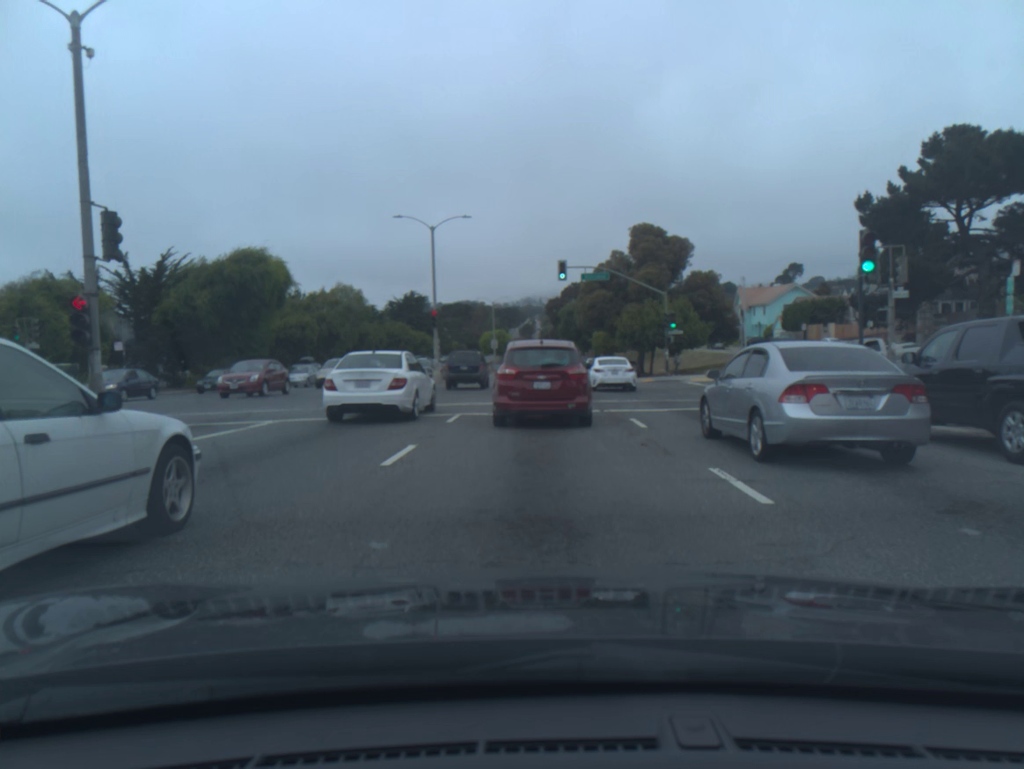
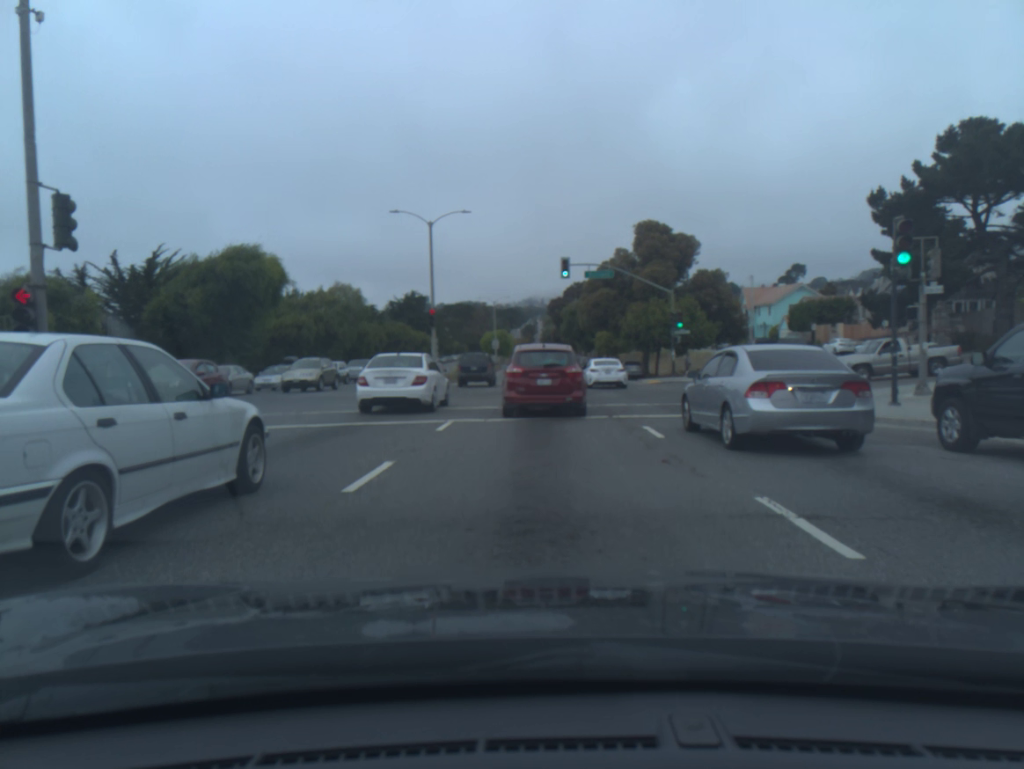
(0.0, +1.7) m; 0°
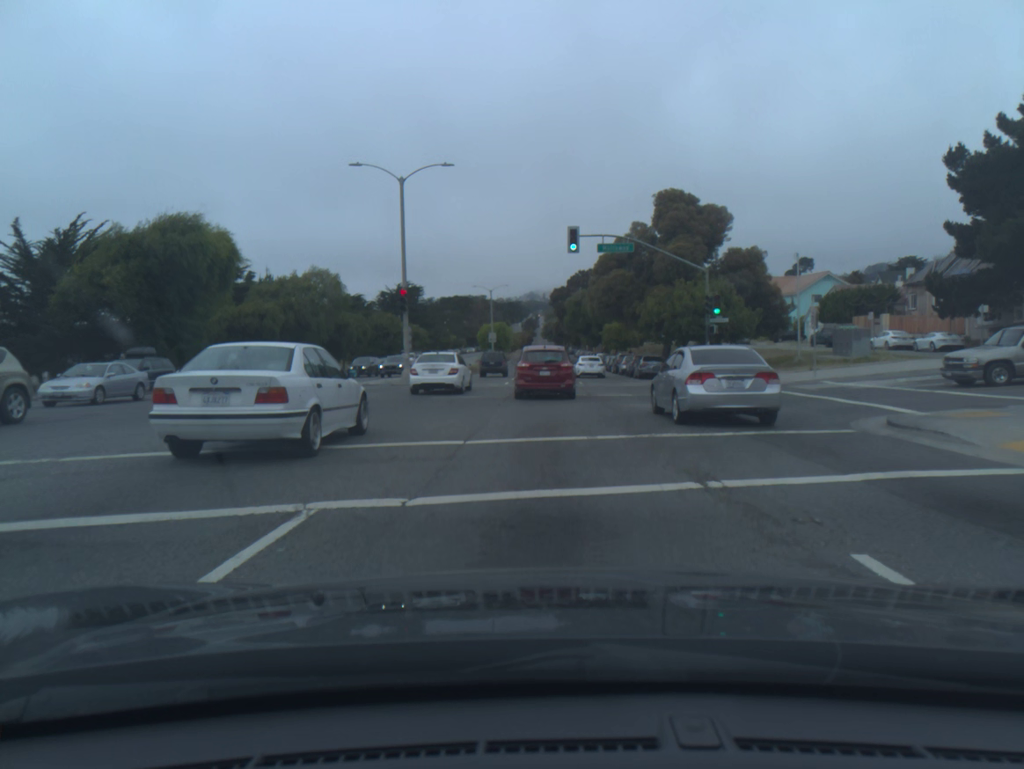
(0.0, +9.3) m; 0°
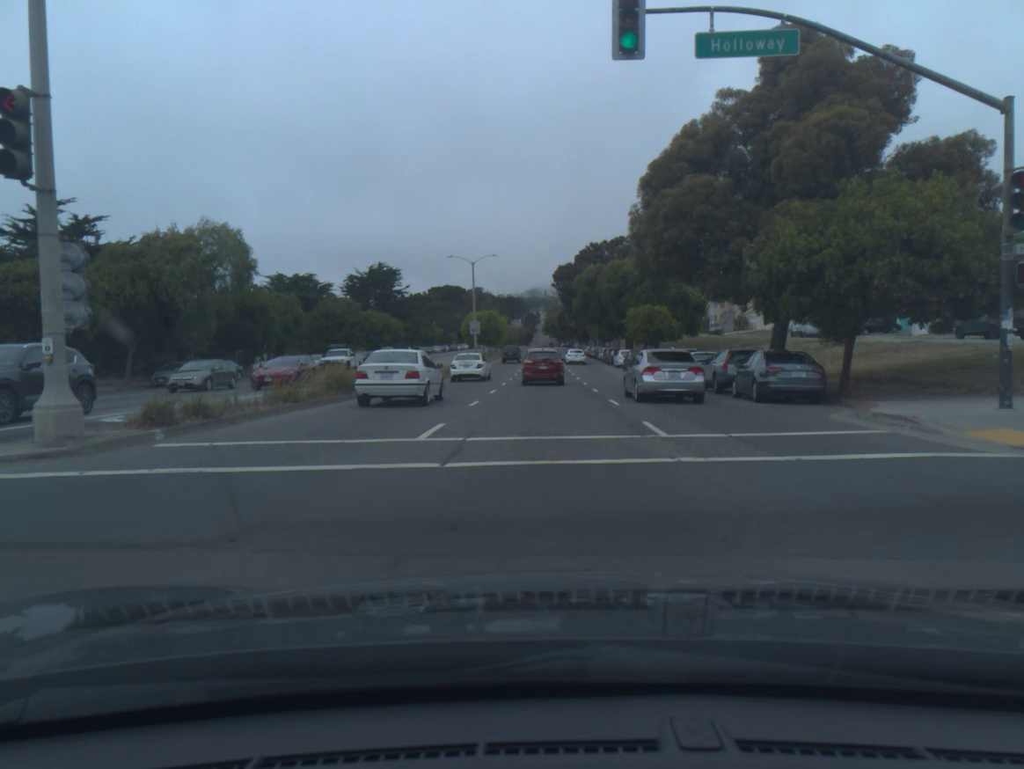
(0.0, +25.1) m; 0°
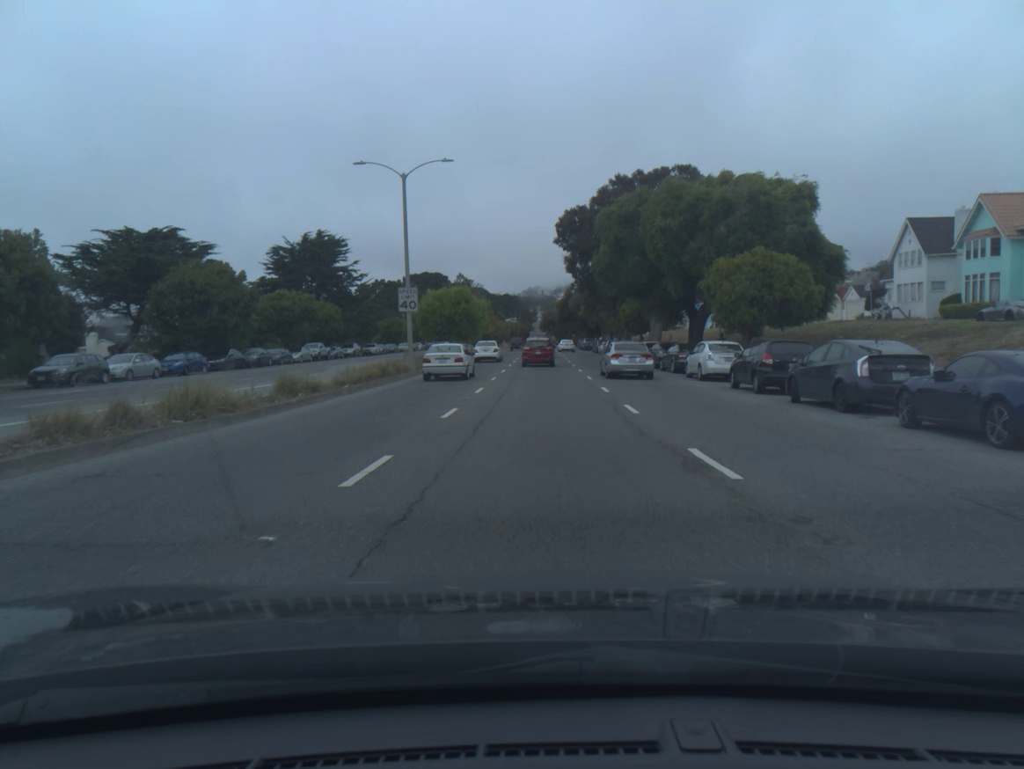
(0.0, +33.7) m; 0°
